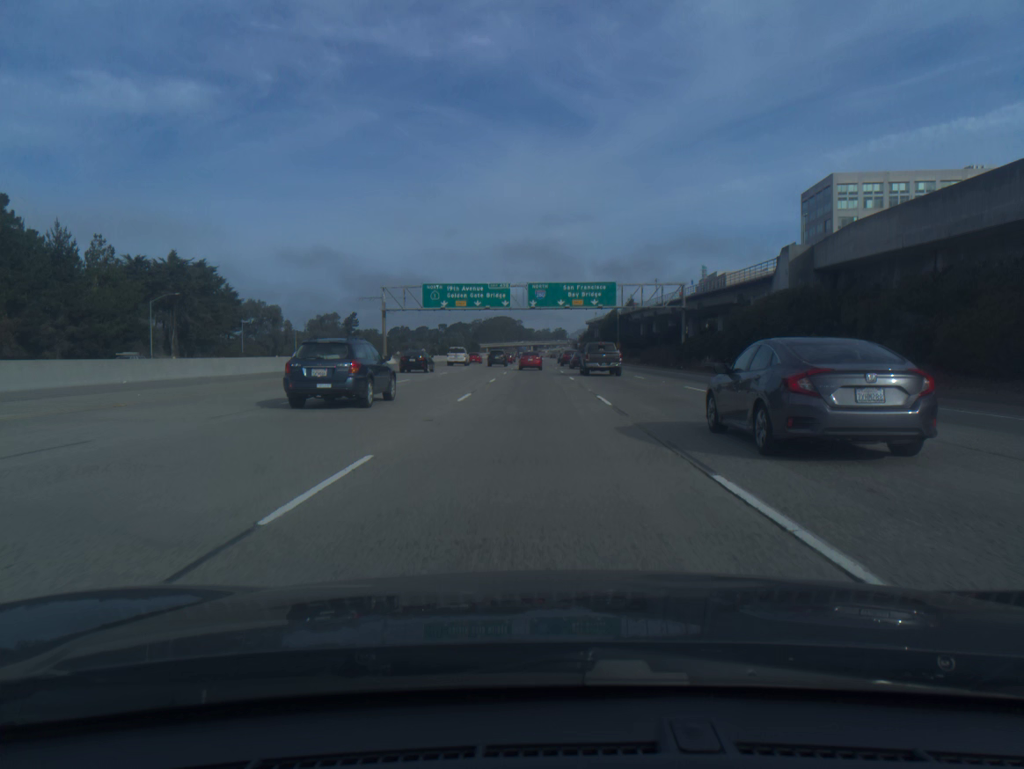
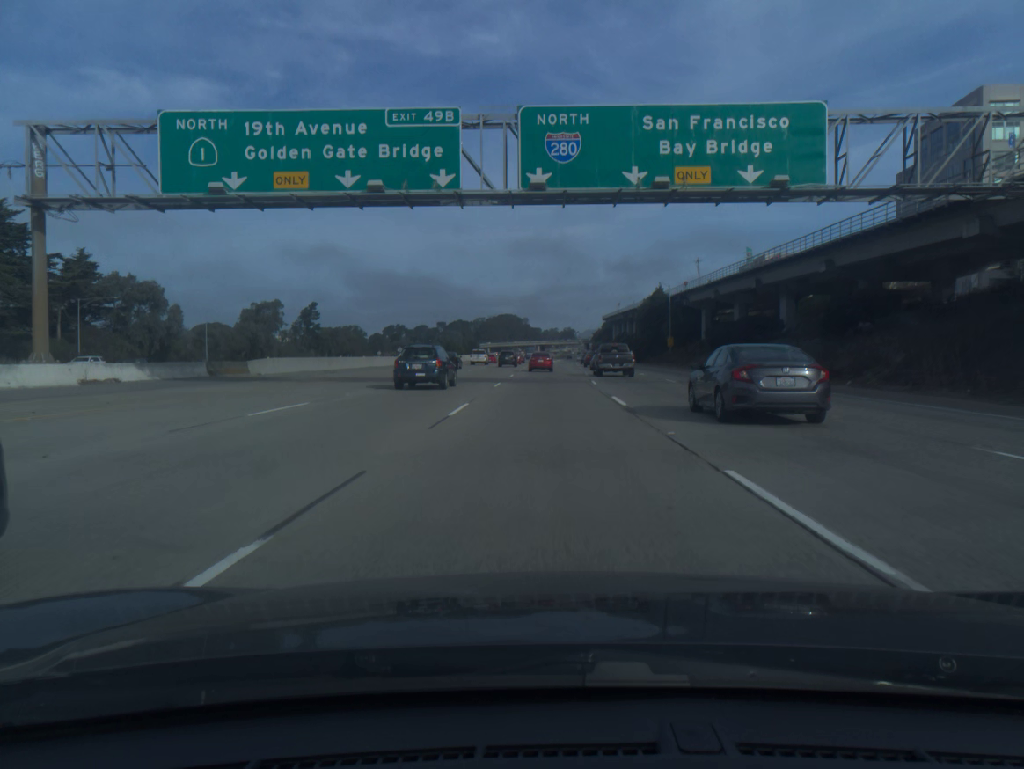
(-0.6, +61.8) m; 0°
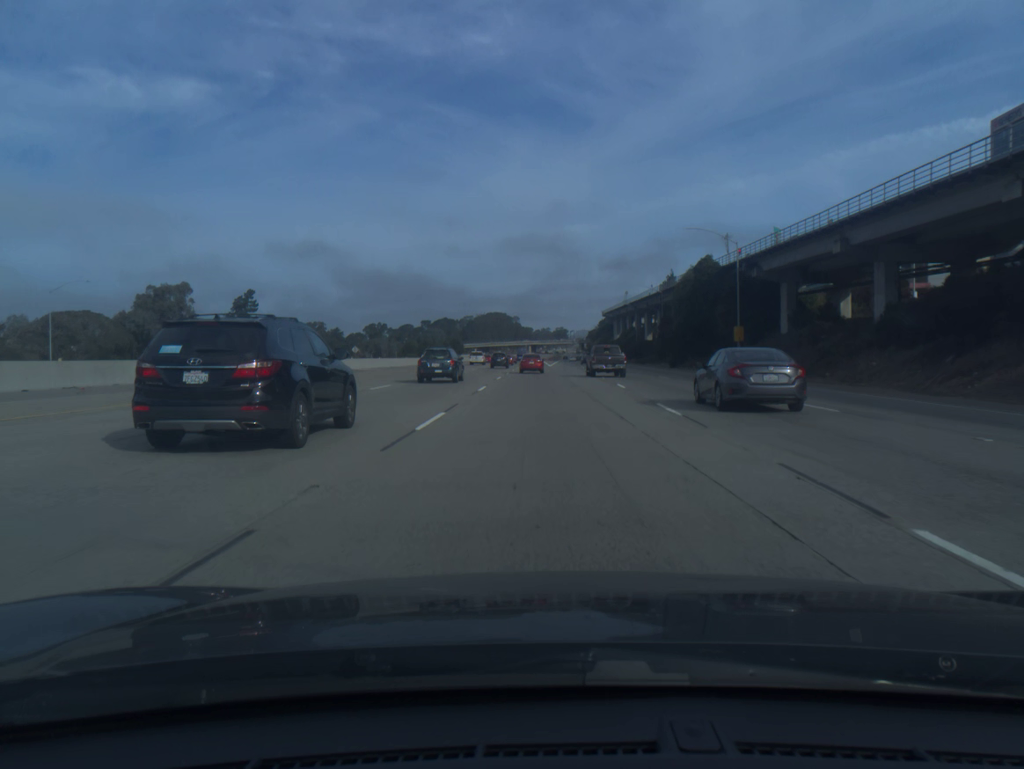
(+0.2, +45.5) m; +1°
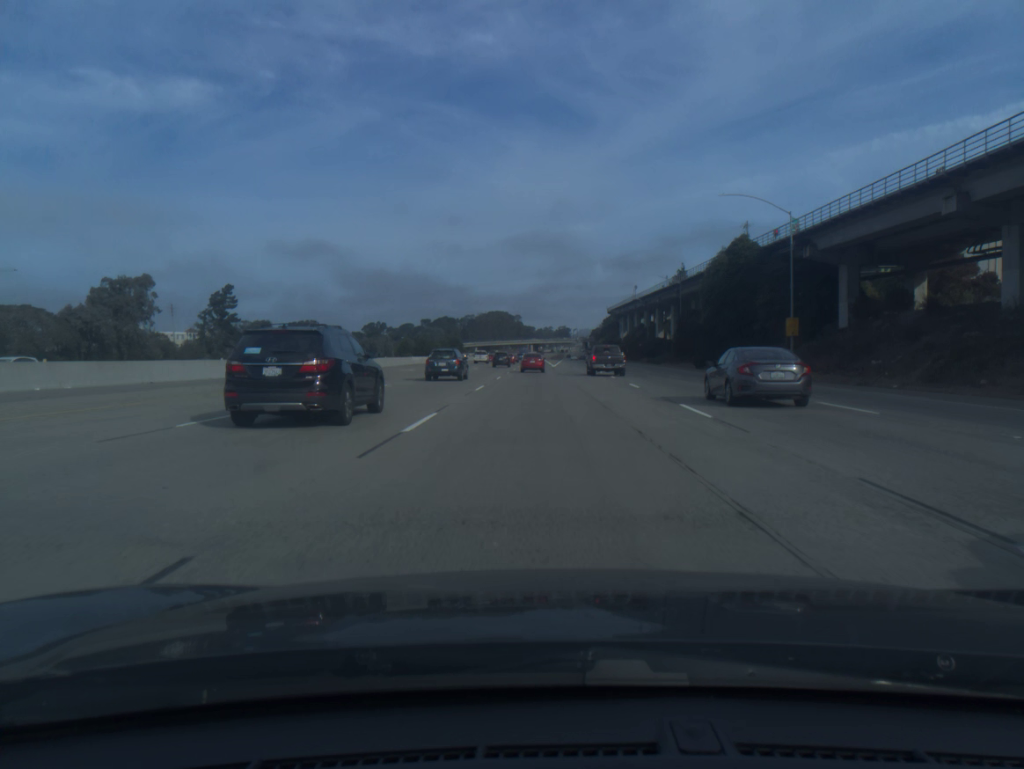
(0.0, +15.1) m; 0°
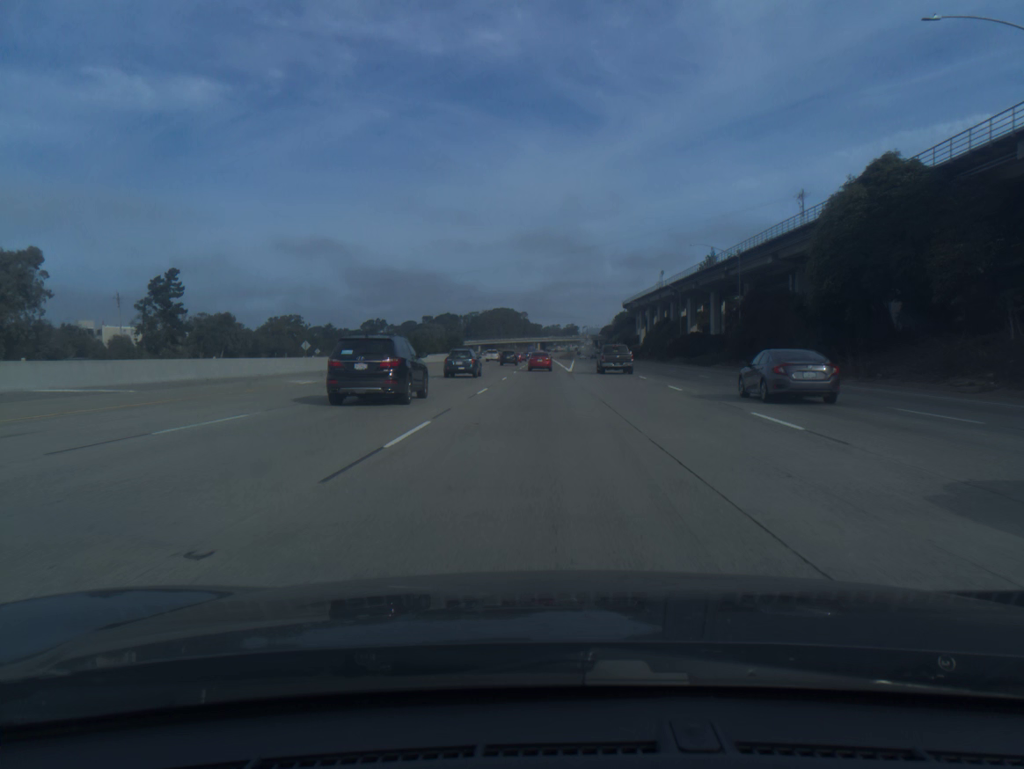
(-0.2, +30.3) m; -1°
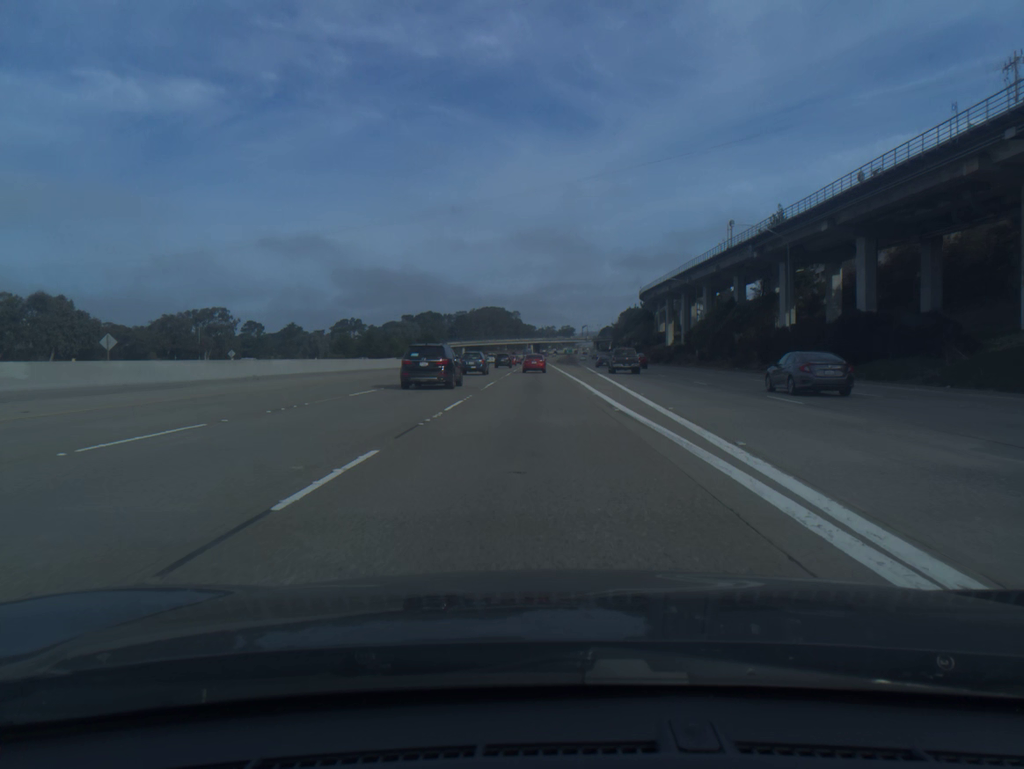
(+0.2, +60.8) m; +1°
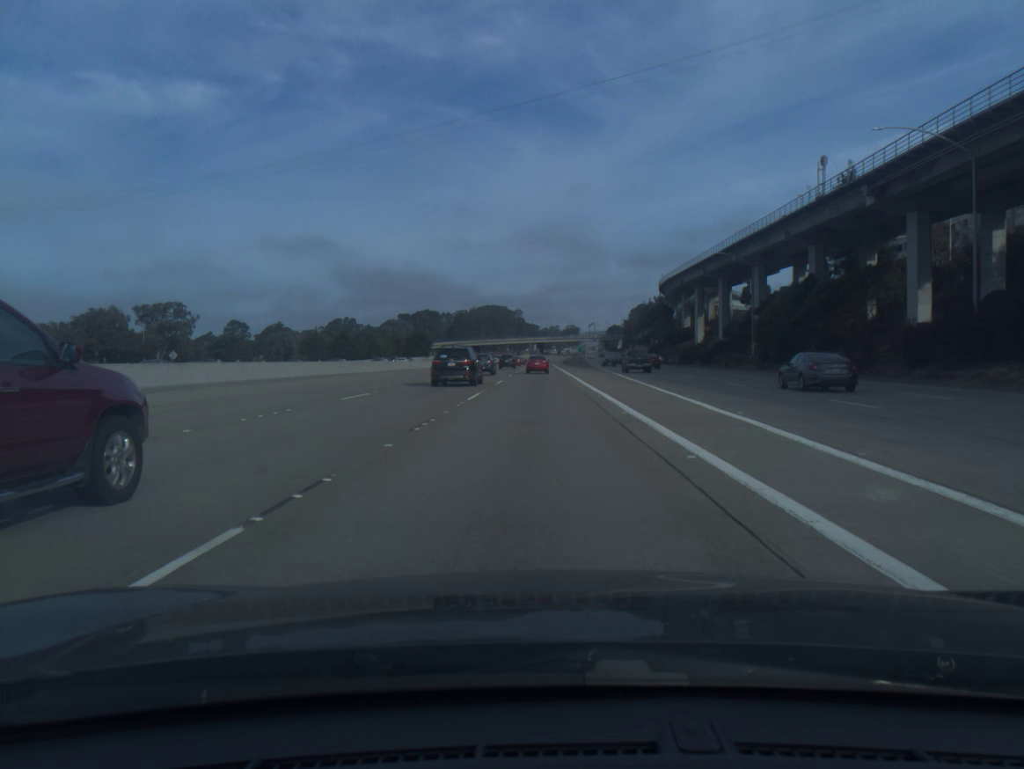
(-0.1, +30.6) m; 0°
